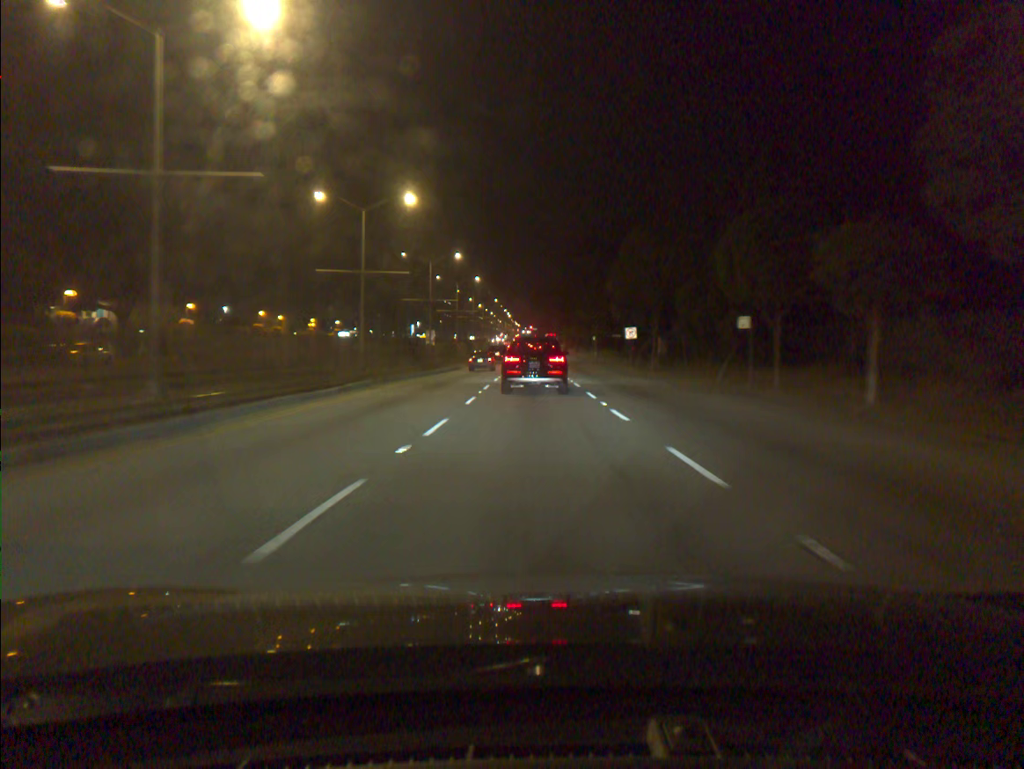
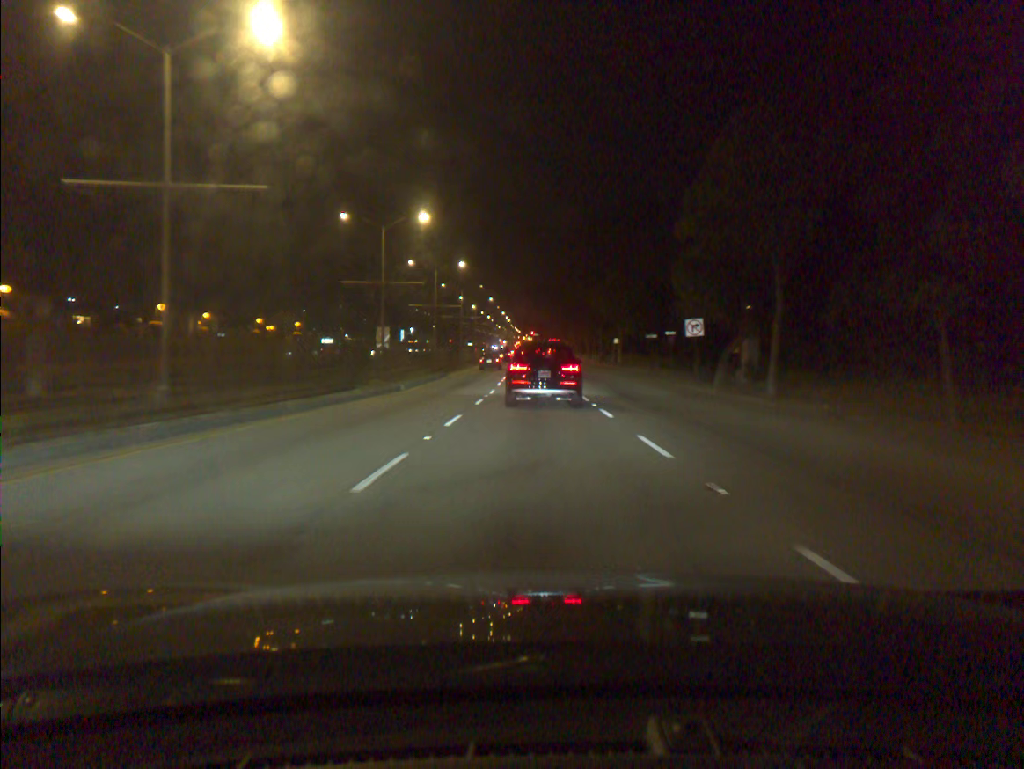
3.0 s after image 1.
(0.0, +26.6) m; 0°
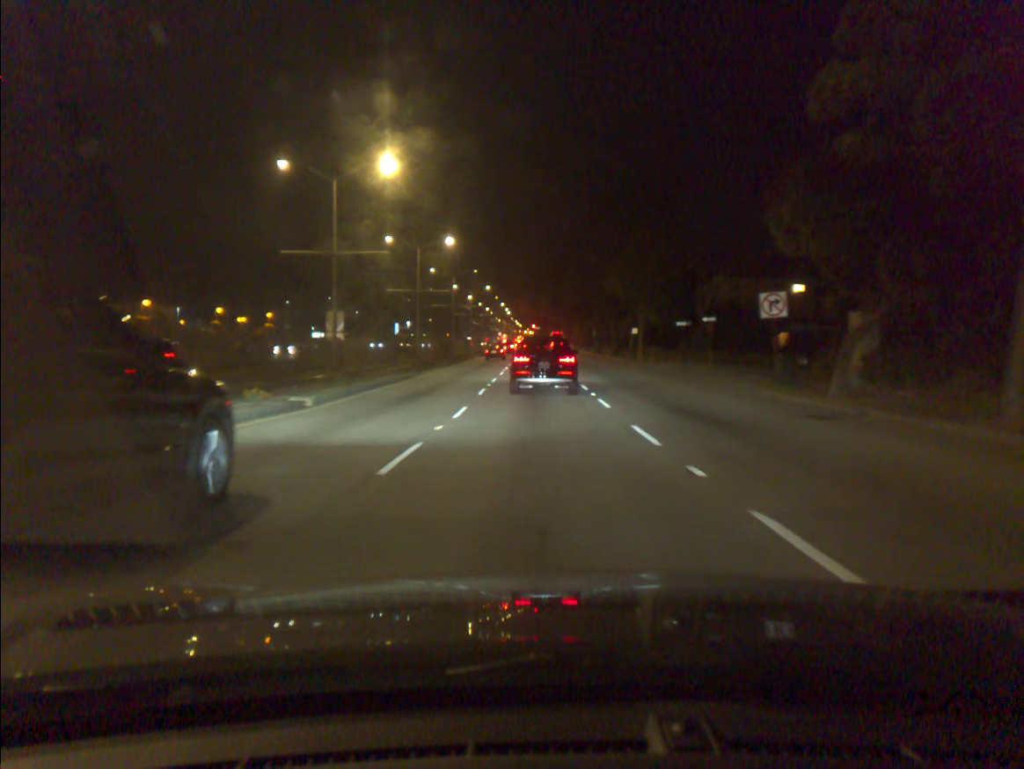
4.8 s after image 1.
(0.0, +13.5) m; 0°
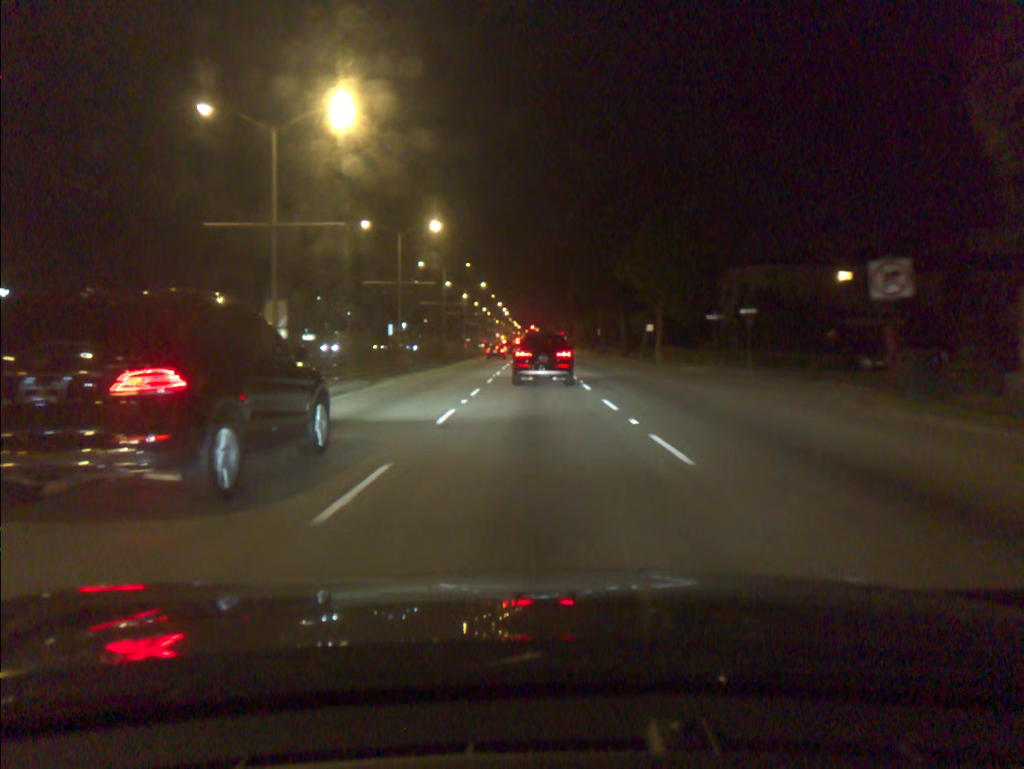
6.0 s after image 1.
(0.0, +9.4) m; 0°
